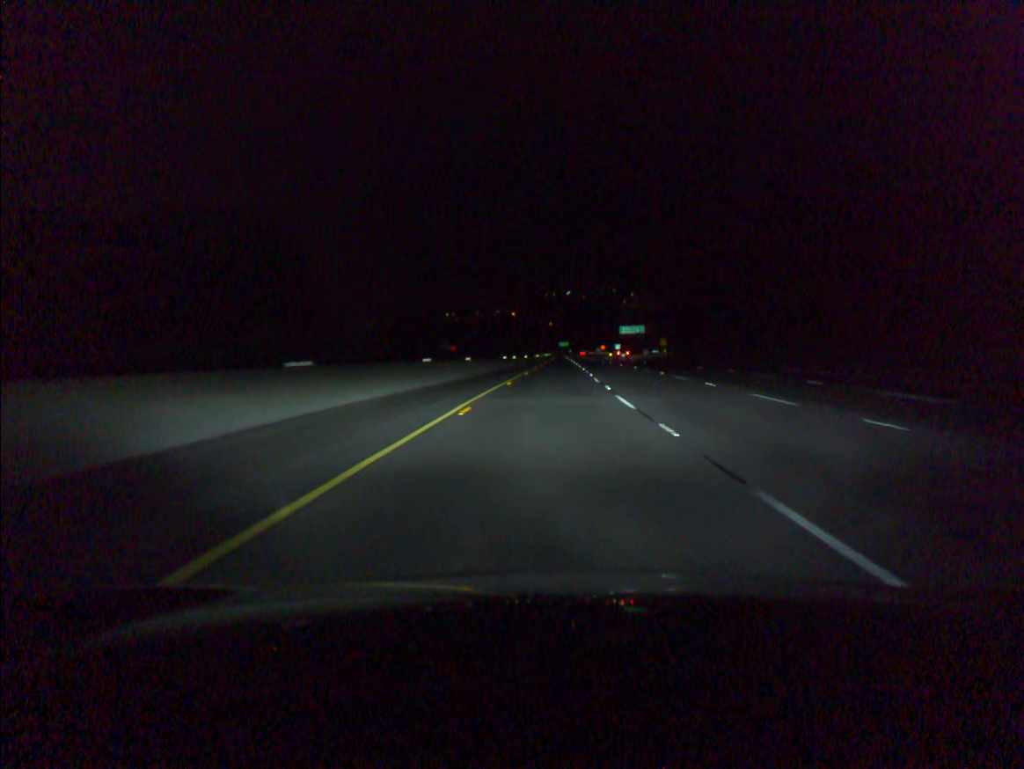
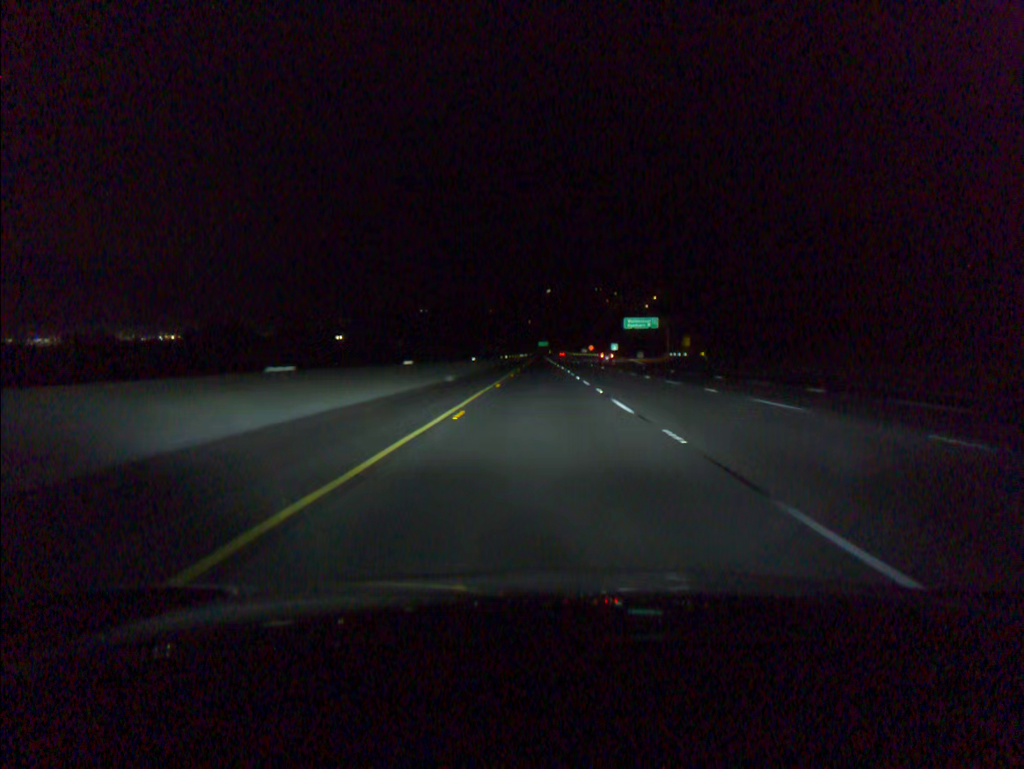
(+1.1, +59.3) m; +2°
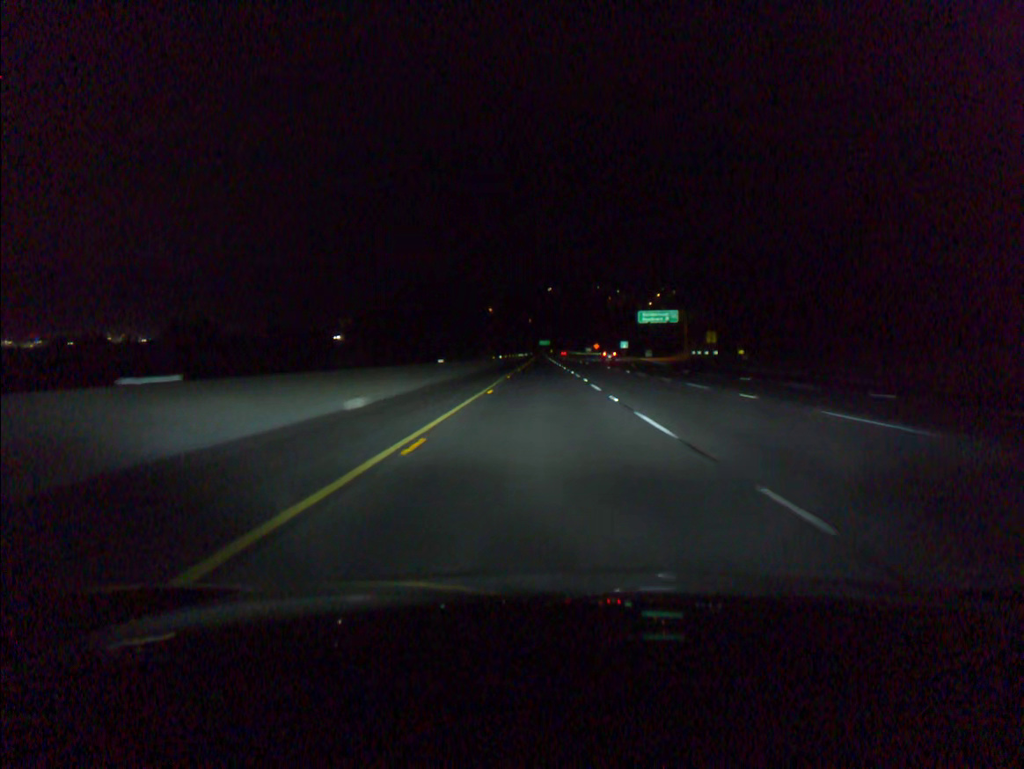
(0.0, +19.8) m; 0°
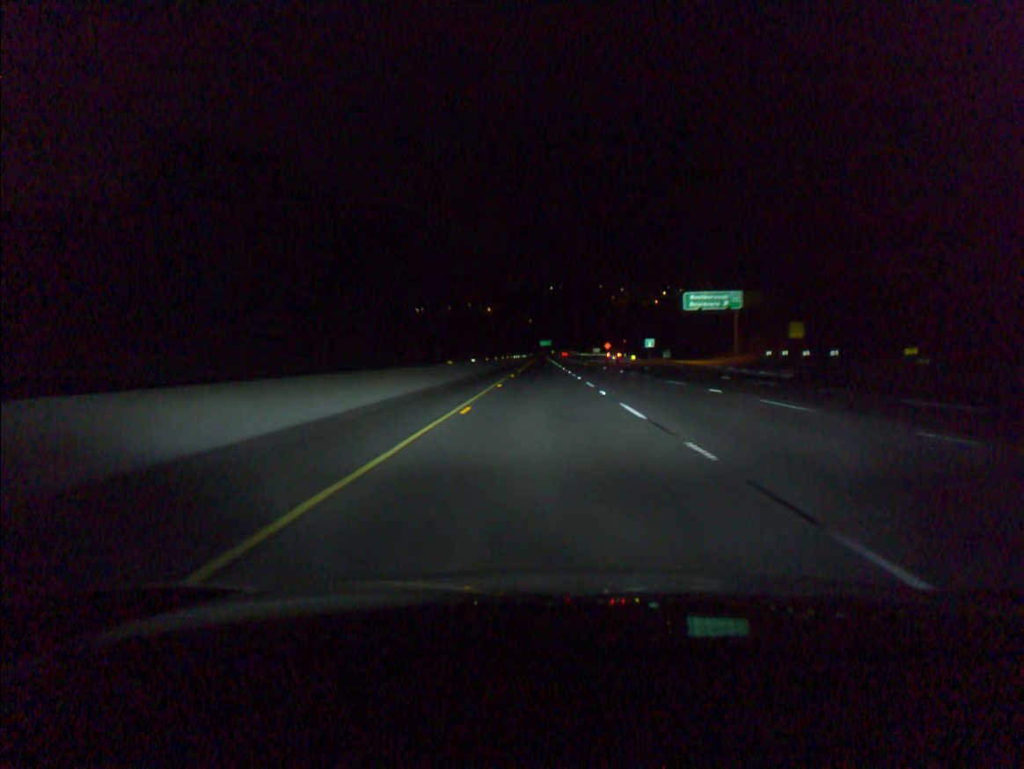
(0.0, +39.5) m; 0°
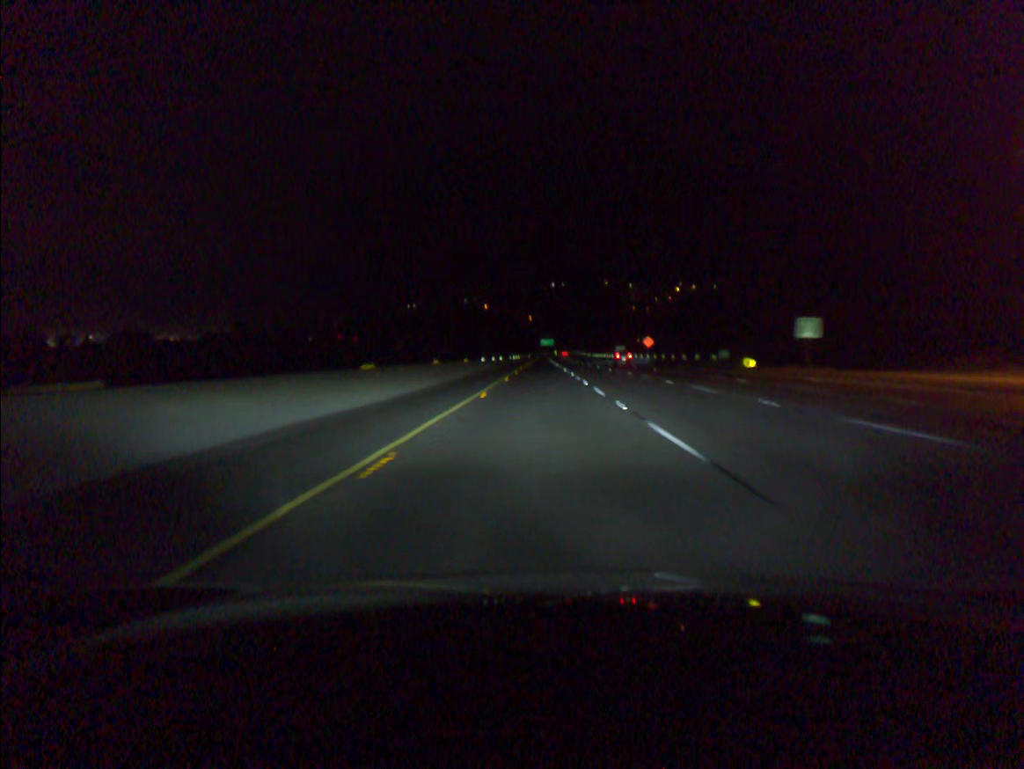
(-0.1, +79.0) m; 0°
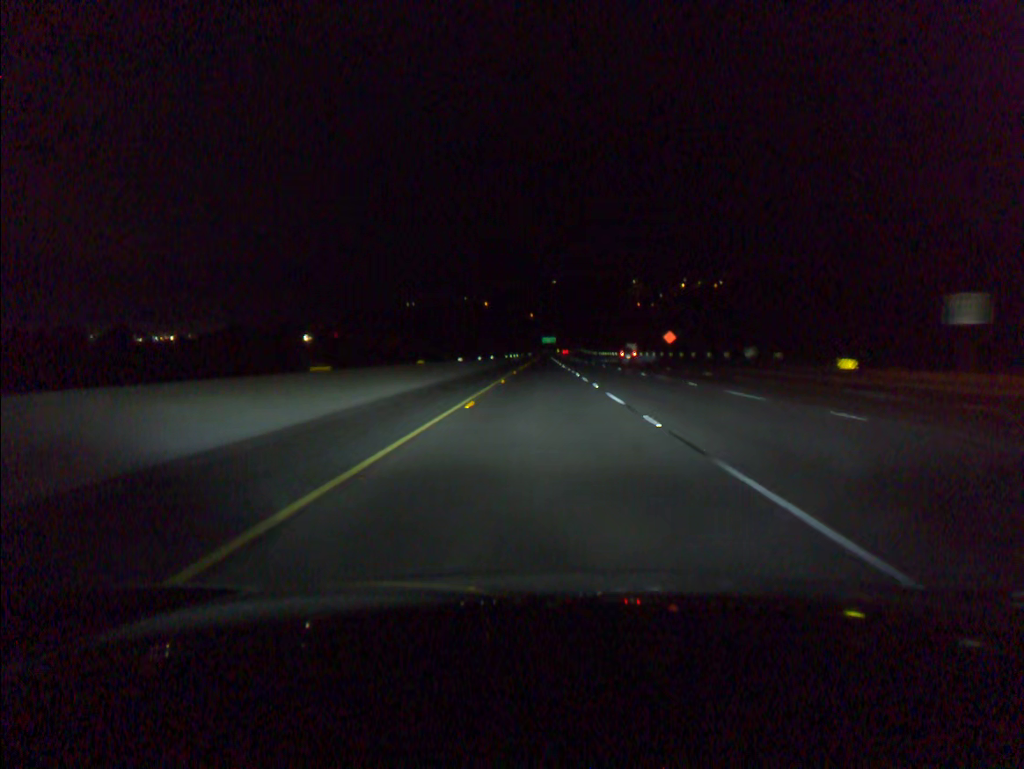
(0.0, +19.8) m; 0°
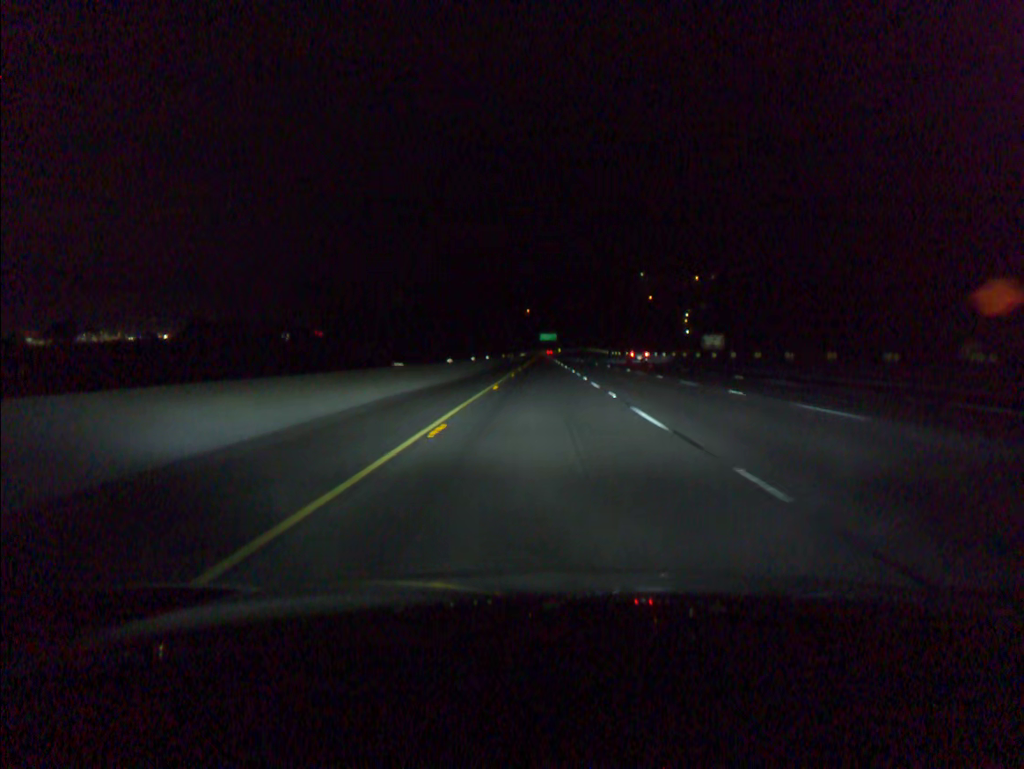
(0.0, +78.9) m; 0°
